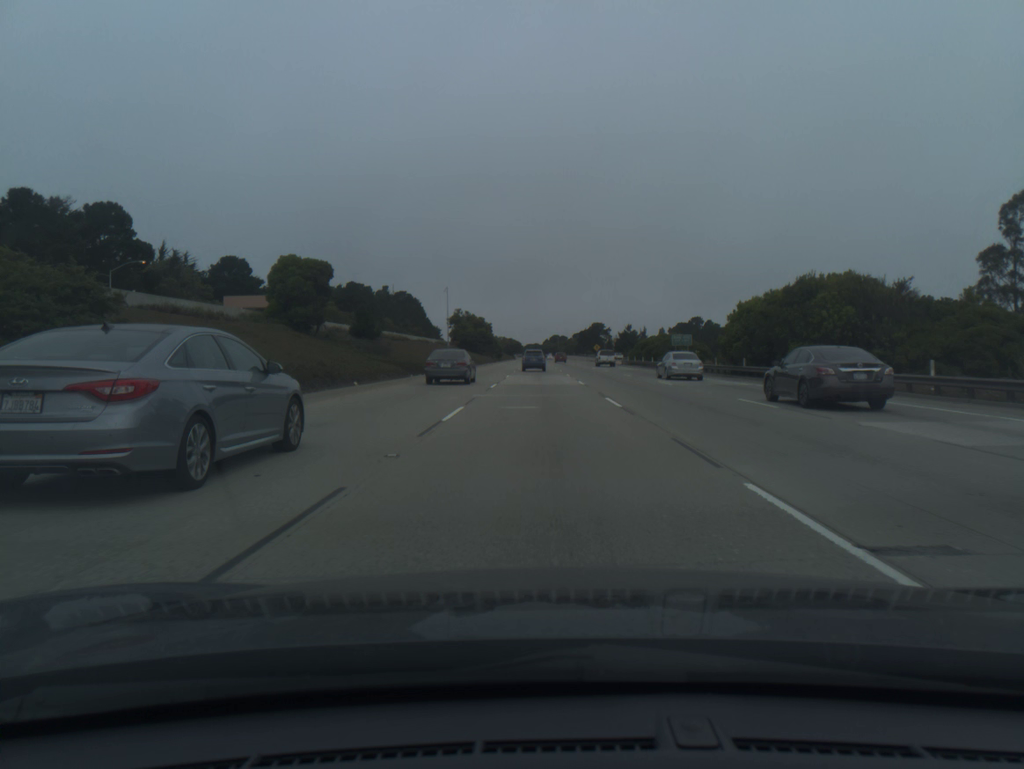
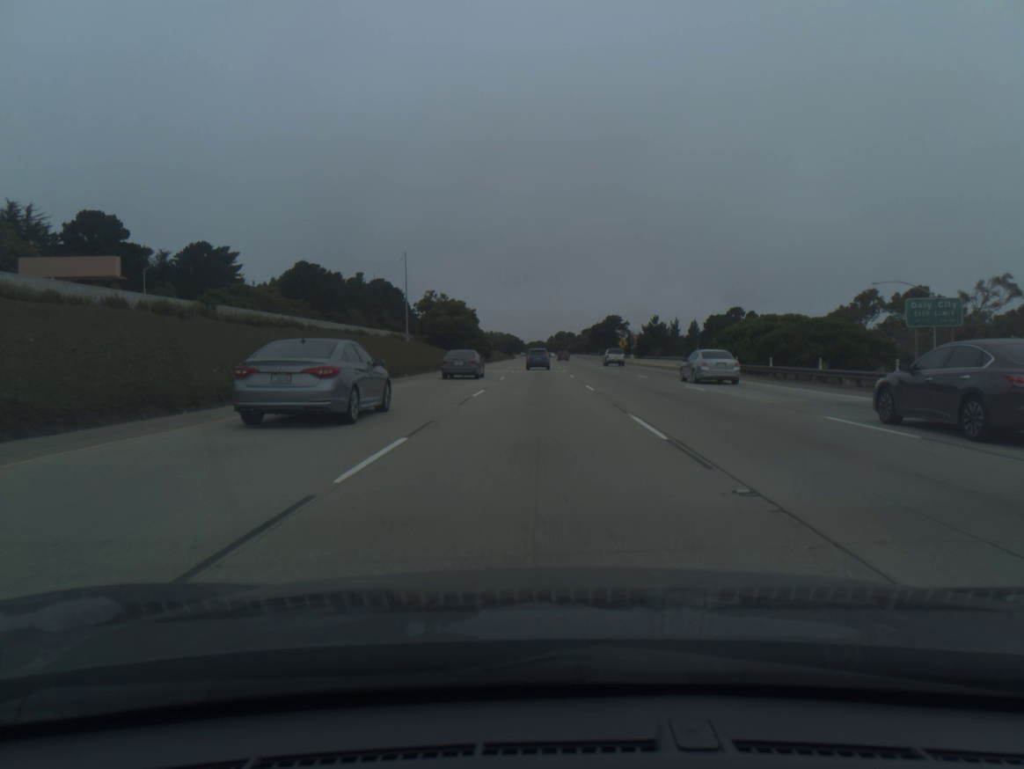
(0.0, +50.8) m; 0°
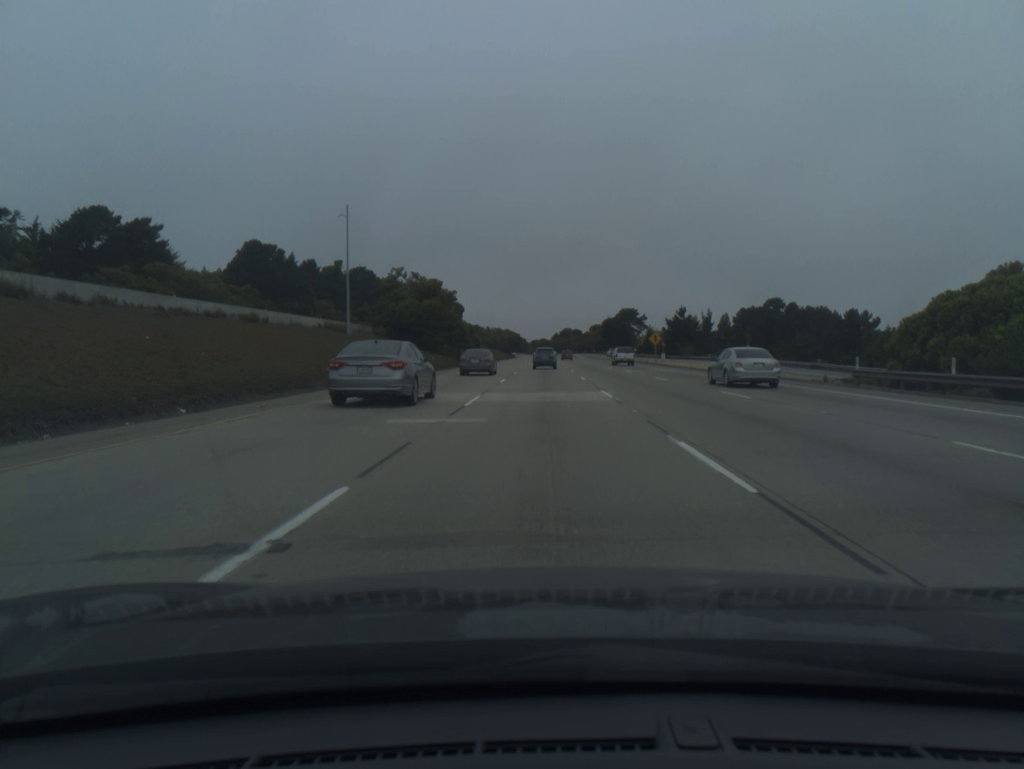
(-0.1, +33.7) m; 0°
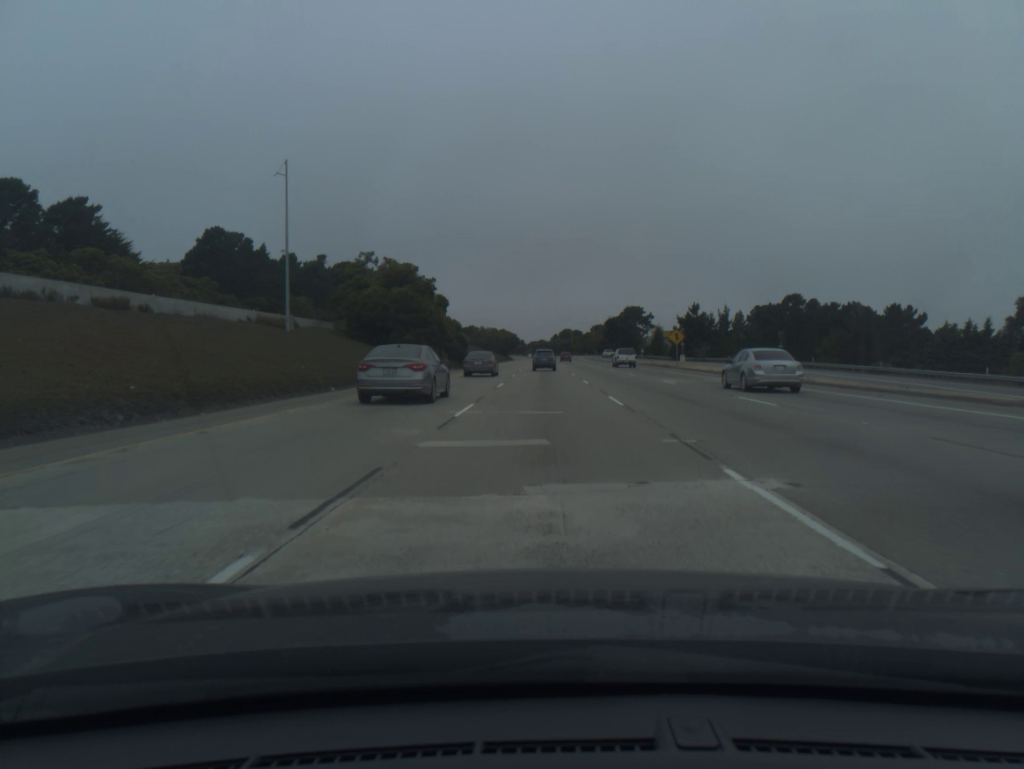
(0.0, +16.8) m; 0°
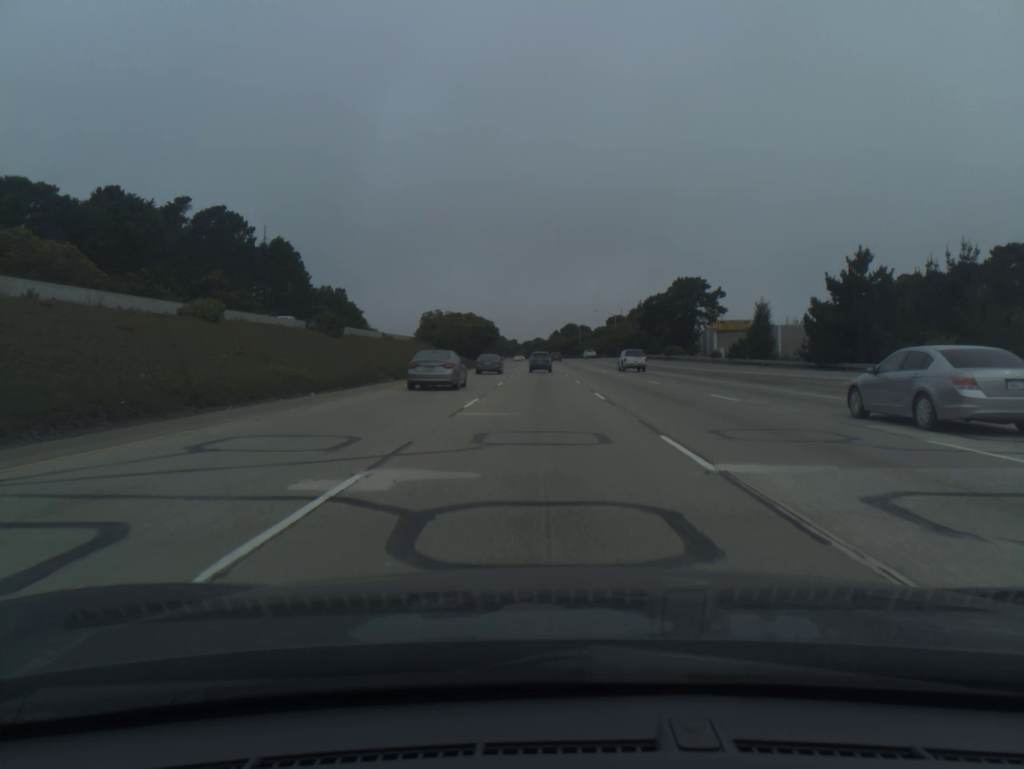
(+0.4, +84.4) m; 0°
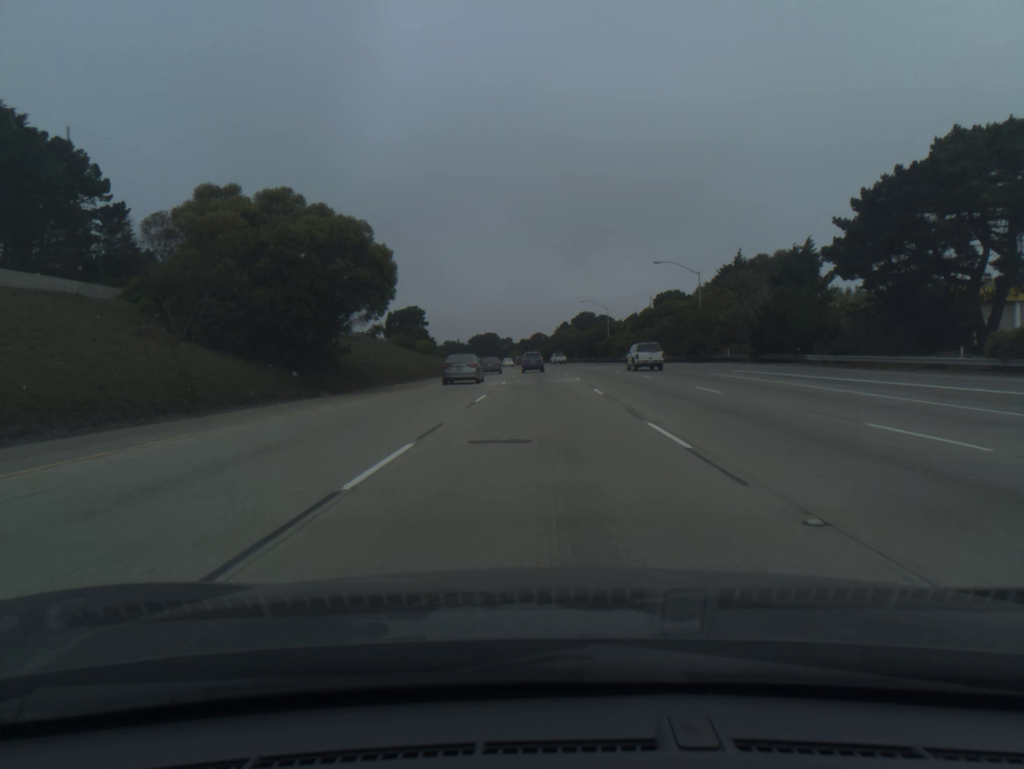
(-0.1, +85.2) m; 0°
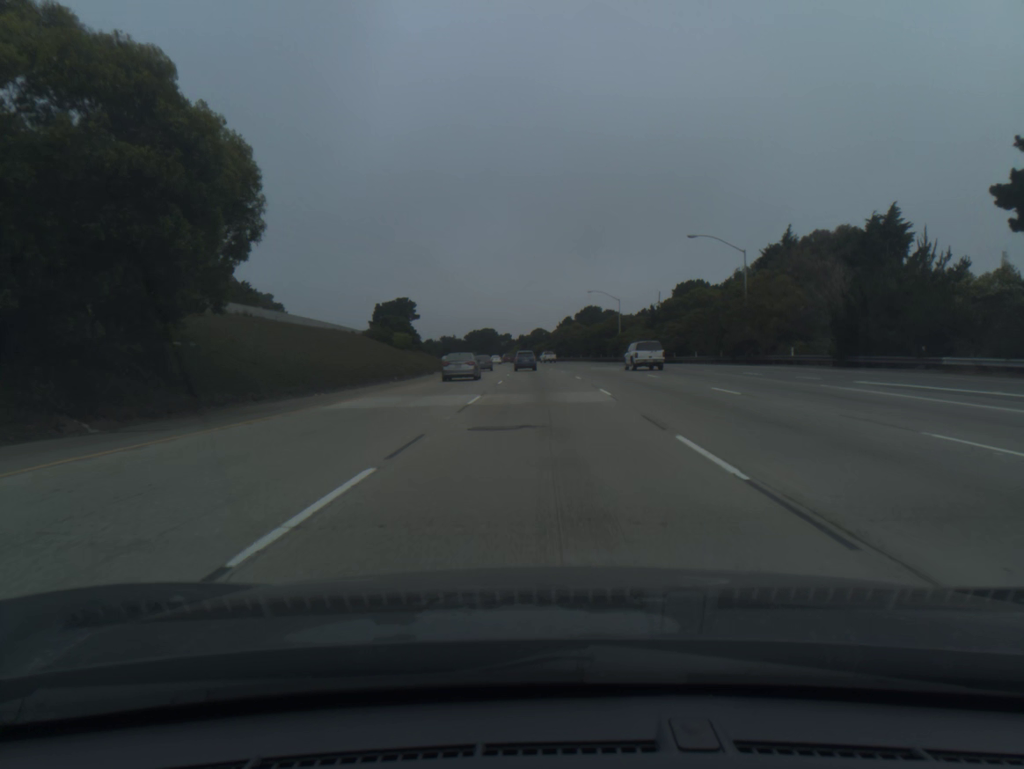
(0.0, +17.1) m; 0°
